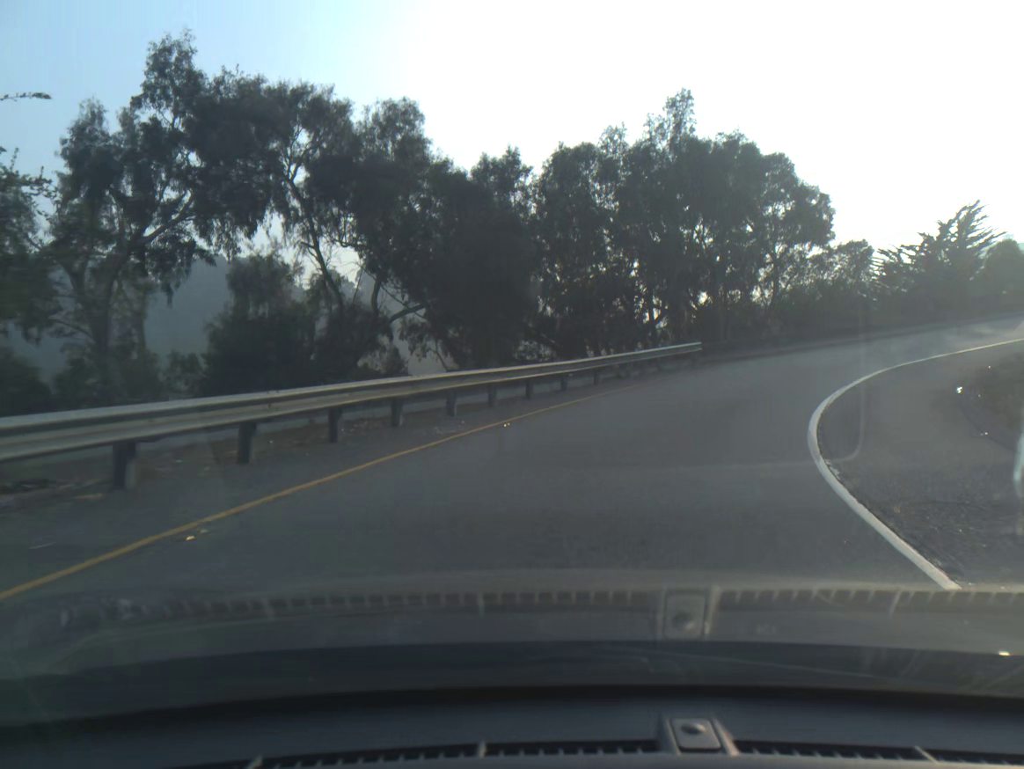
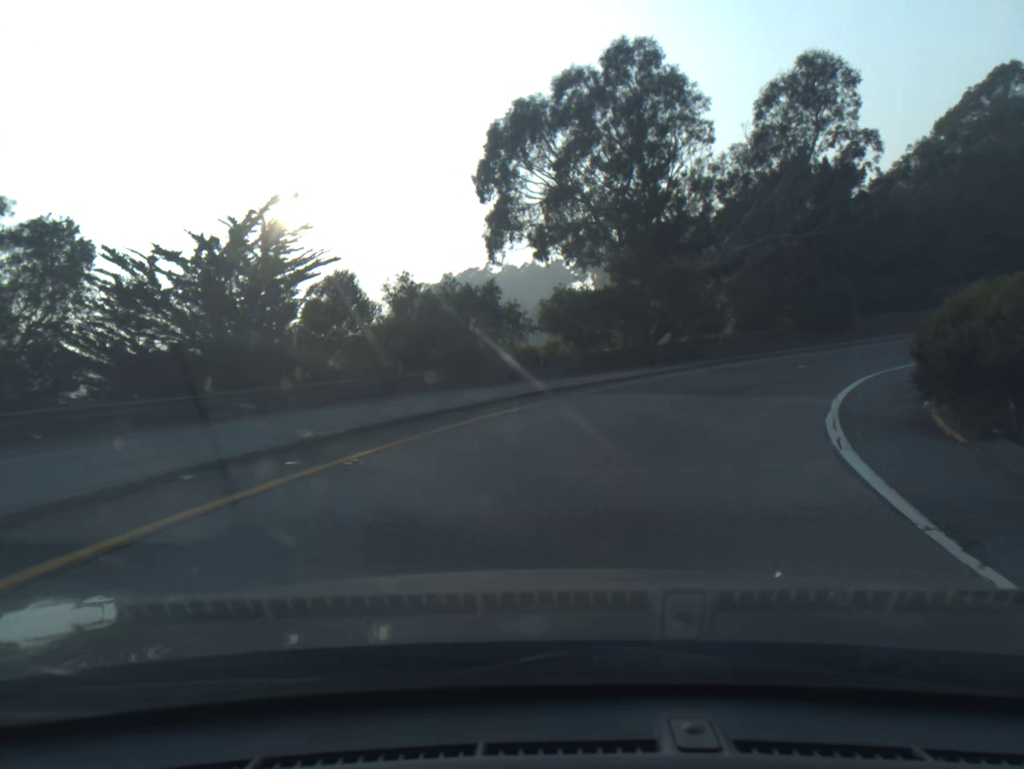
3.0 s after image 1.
(+12.7, +28.5) m; +49°
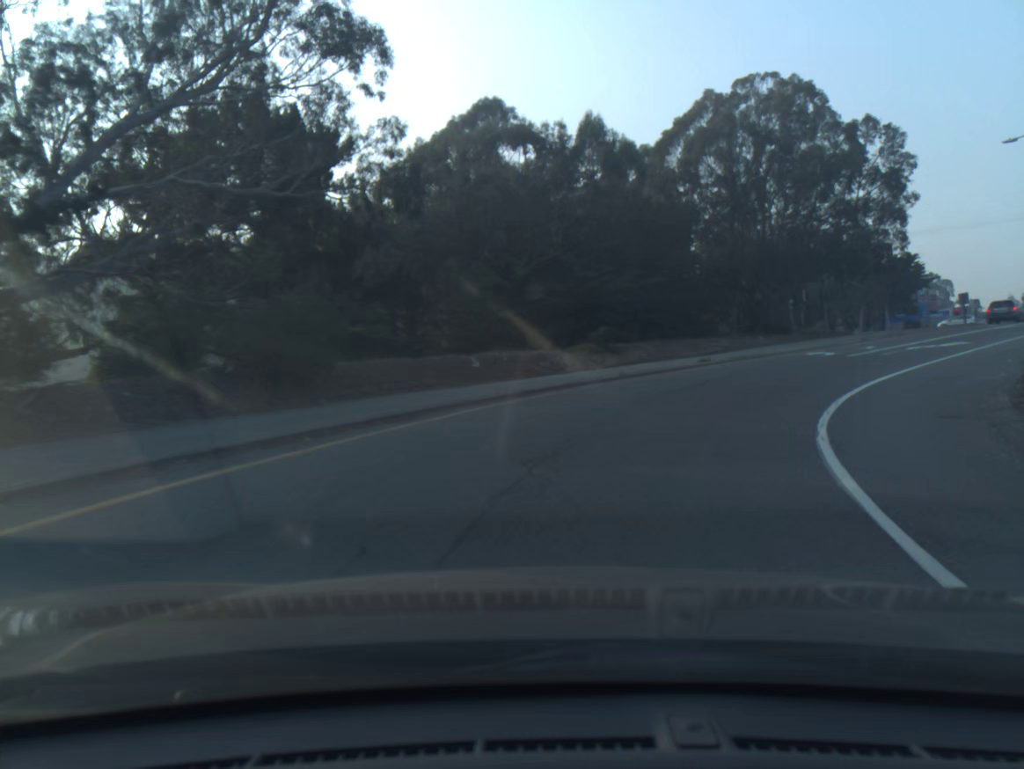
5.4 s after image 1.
(+7.6, +22.7) m; +37°
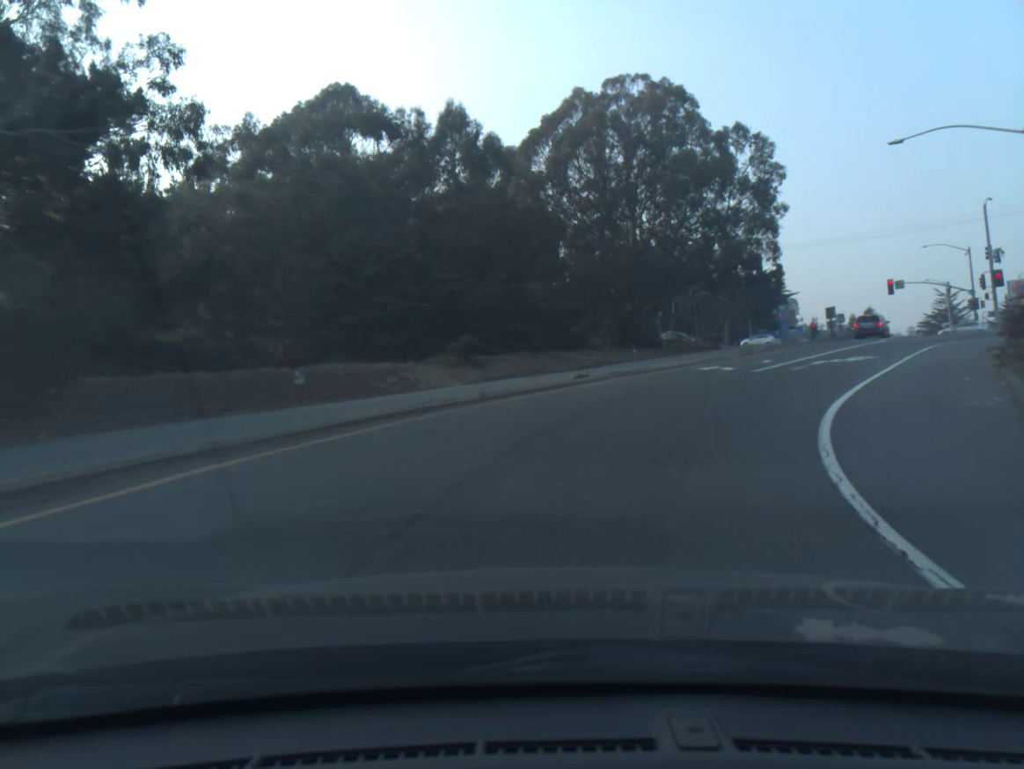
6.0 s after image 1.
(+0.5, +6.1) m; +10°
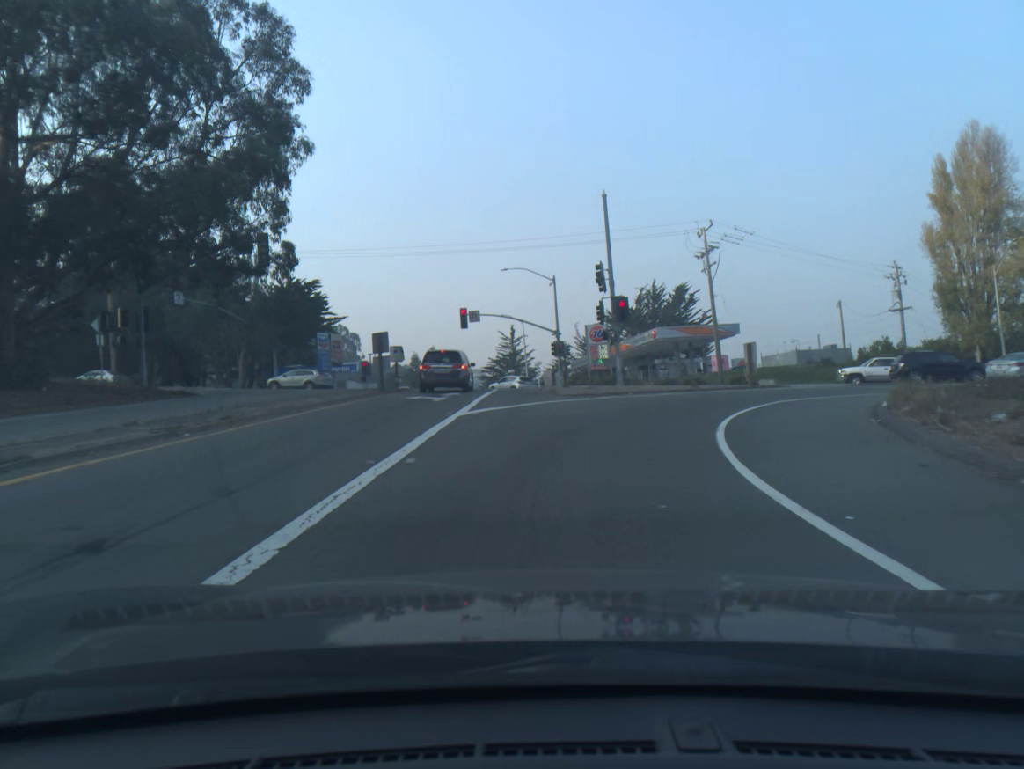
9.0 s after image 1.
(+9.9, +28.4) m; +29°
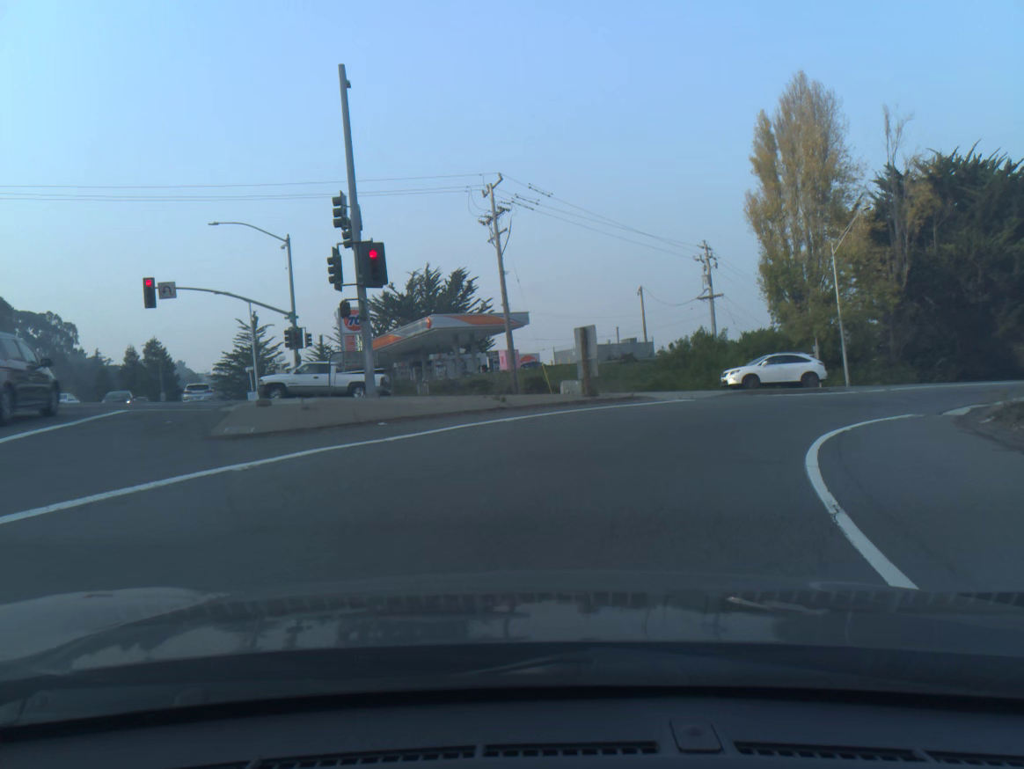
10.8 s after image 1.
(+1.9, +15.9) m; +18°
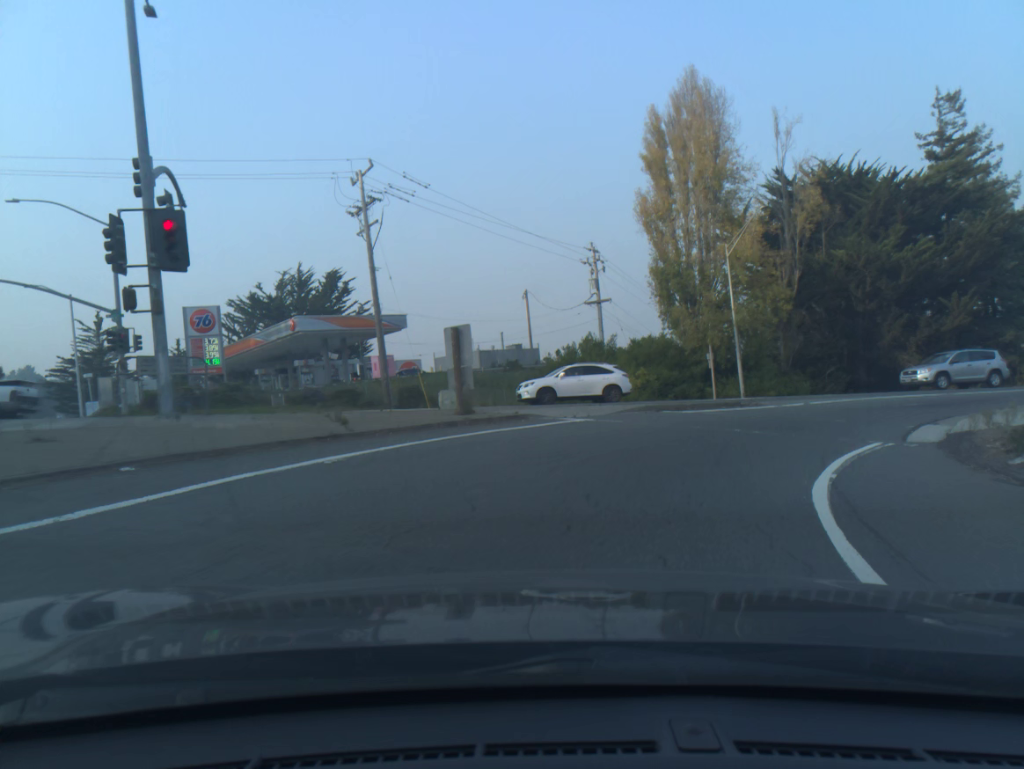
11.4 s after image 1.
(+0.3, +4.8) m; +8°
